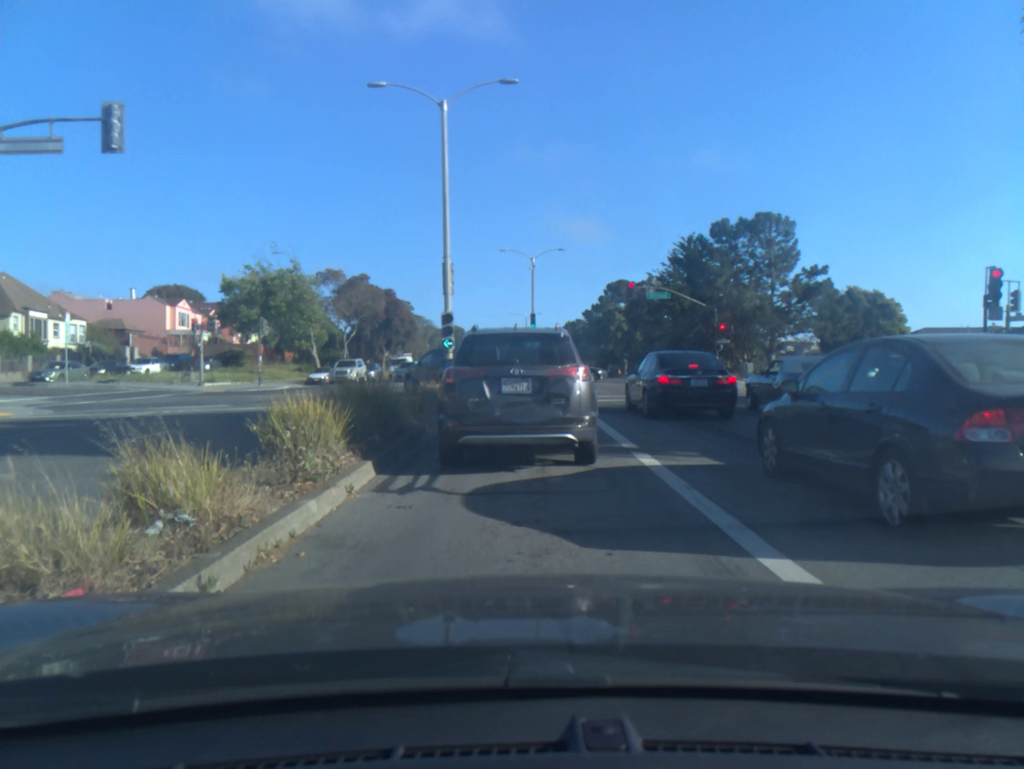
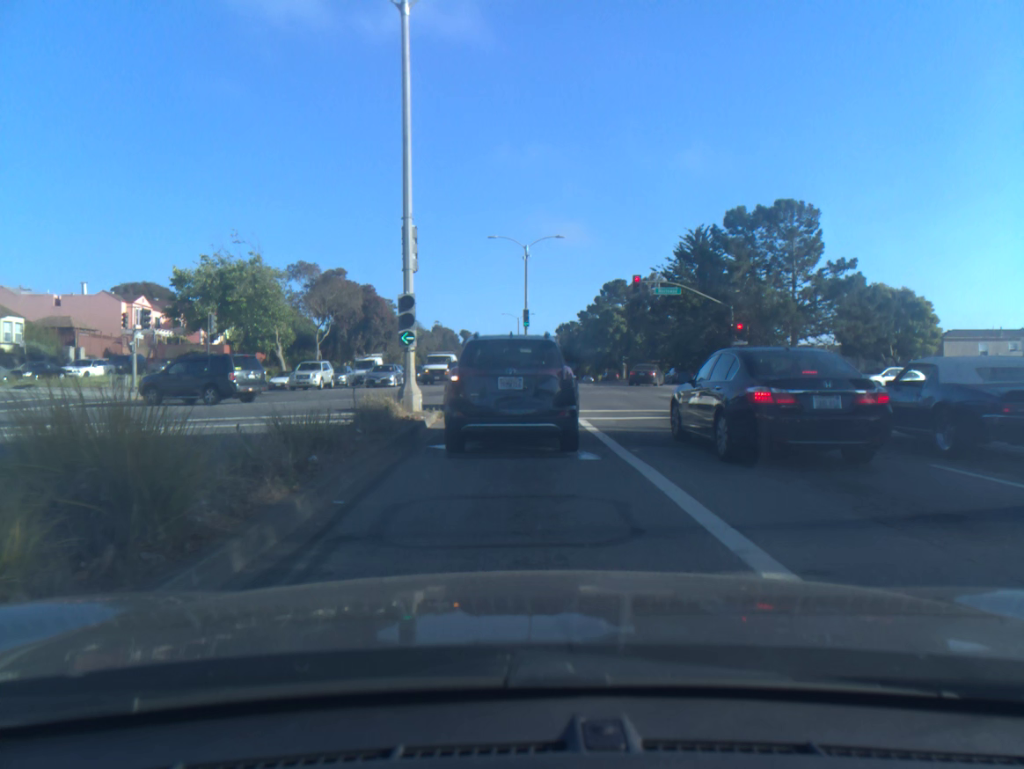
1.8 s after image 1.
(0.0, +6.8) m; 0°
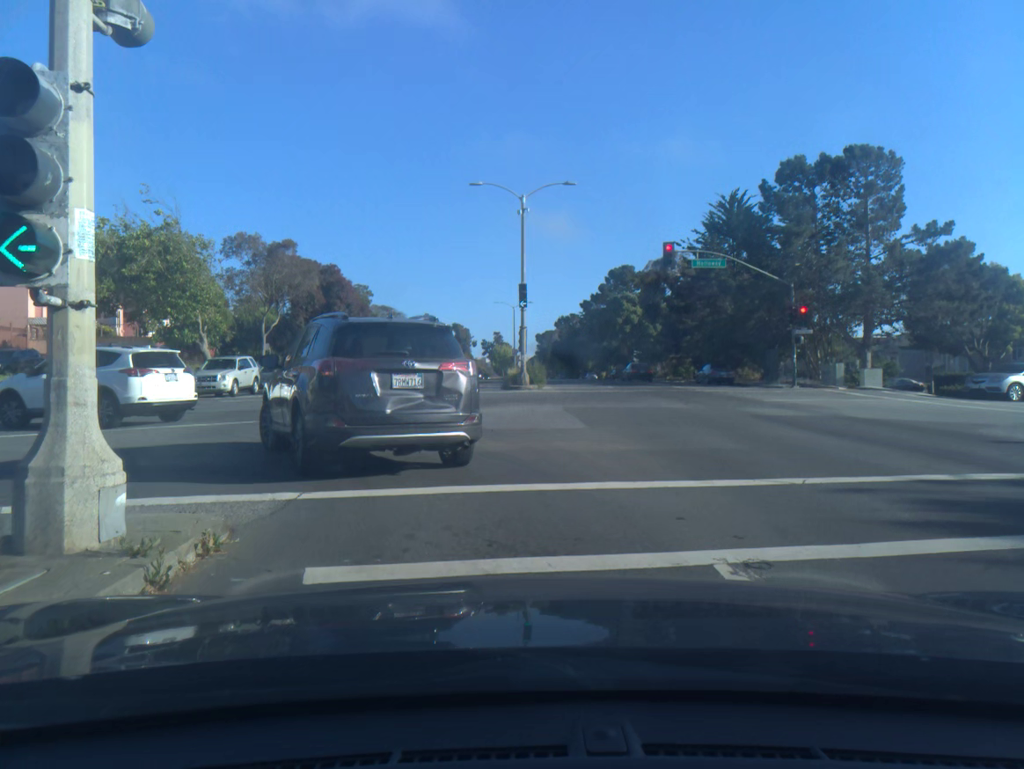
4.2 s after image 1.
(+0.2, +12.8) m; 0°
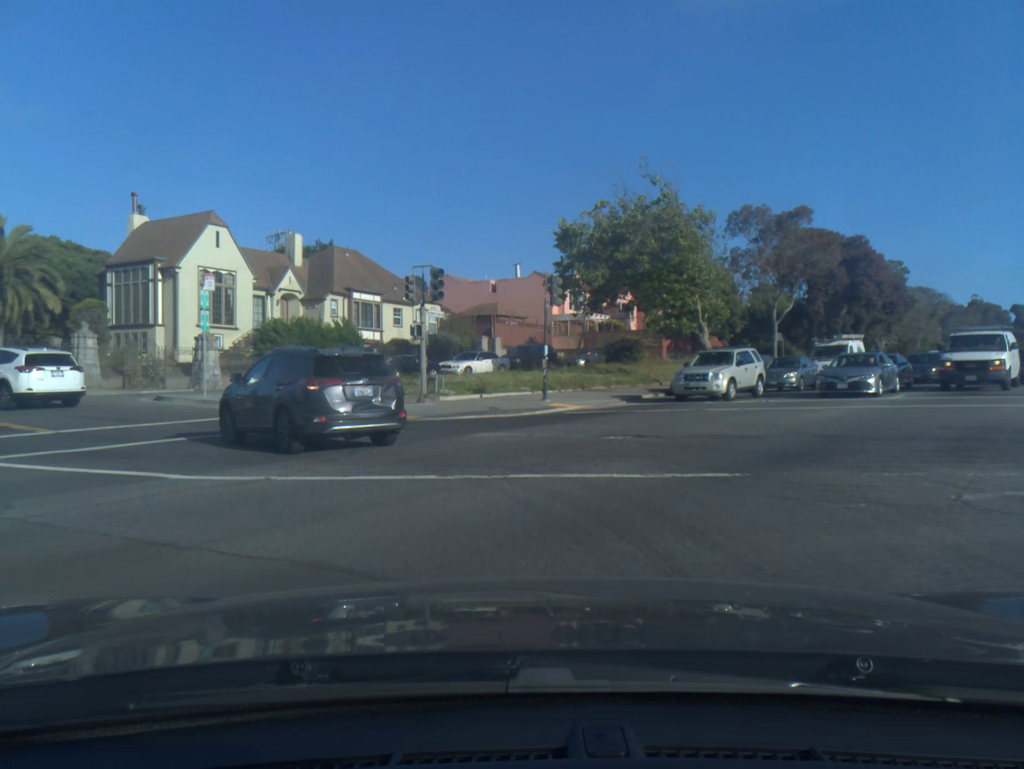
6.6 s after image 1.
(-2.1, +8.8) m; -56°
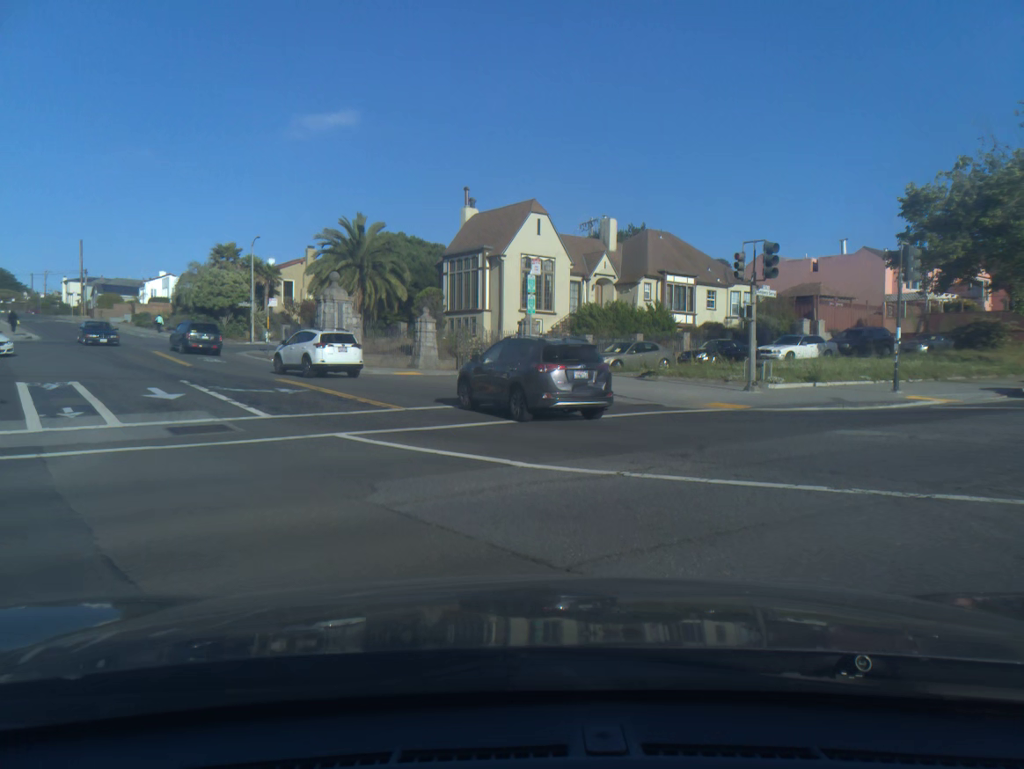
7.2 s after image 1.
(-0.3, +1.7) m; -21°
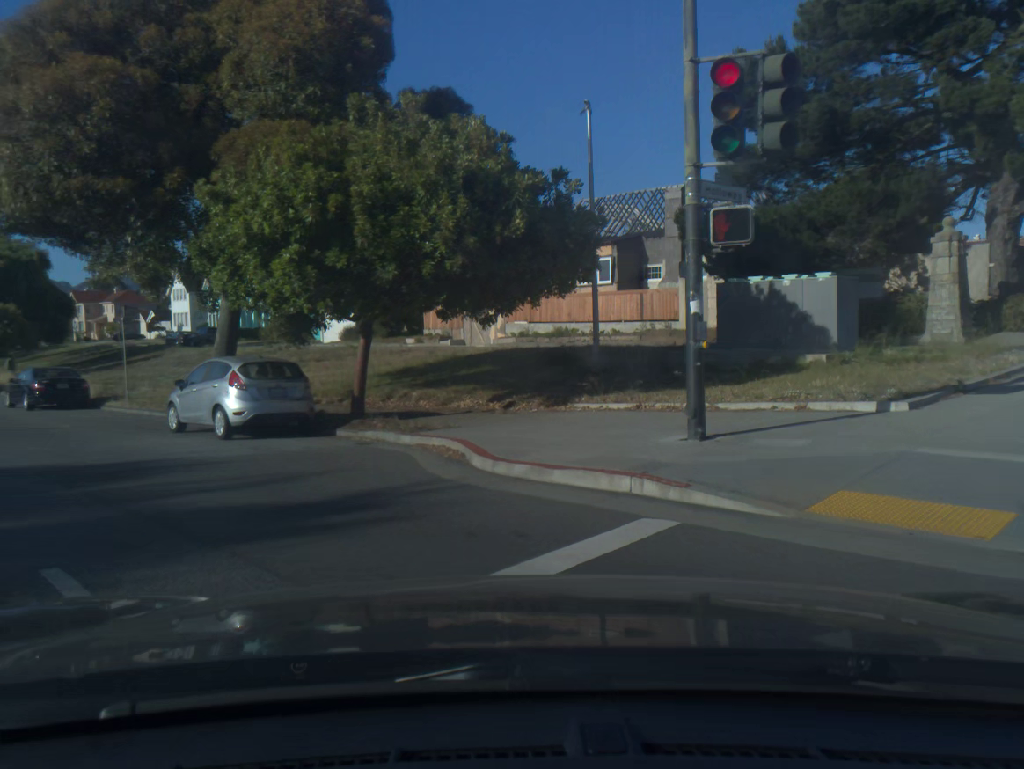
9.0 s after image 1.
(-4.5, +5.1) m; -76°
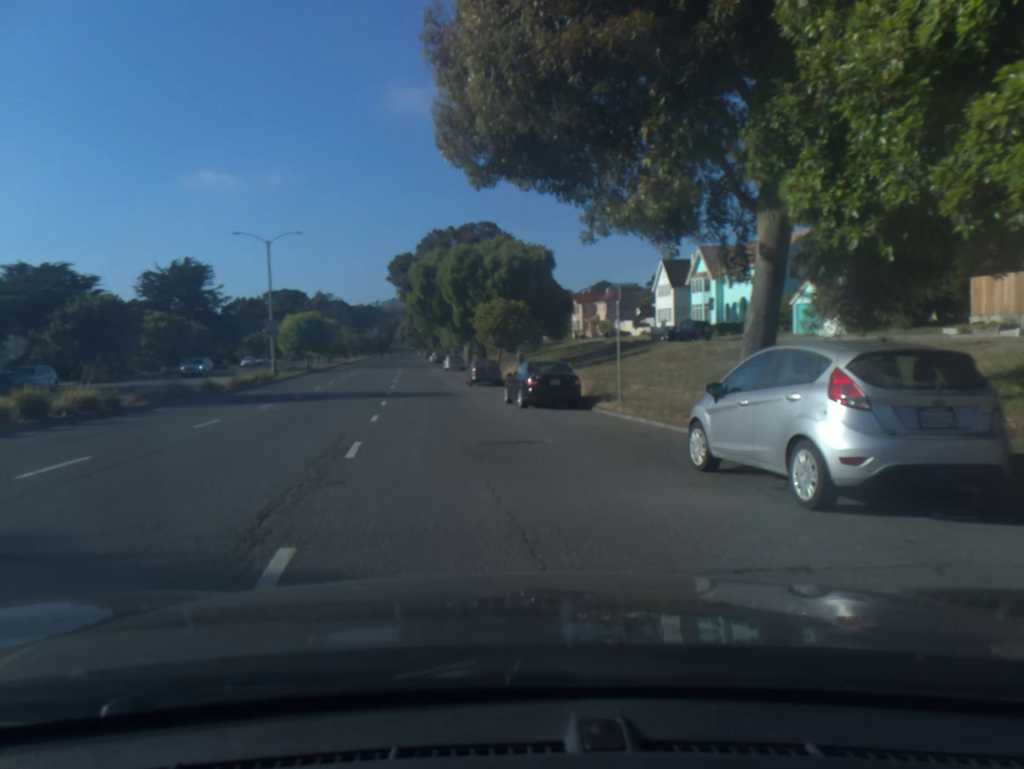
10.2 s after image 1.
(-1.8, +7.5) m; -23°
